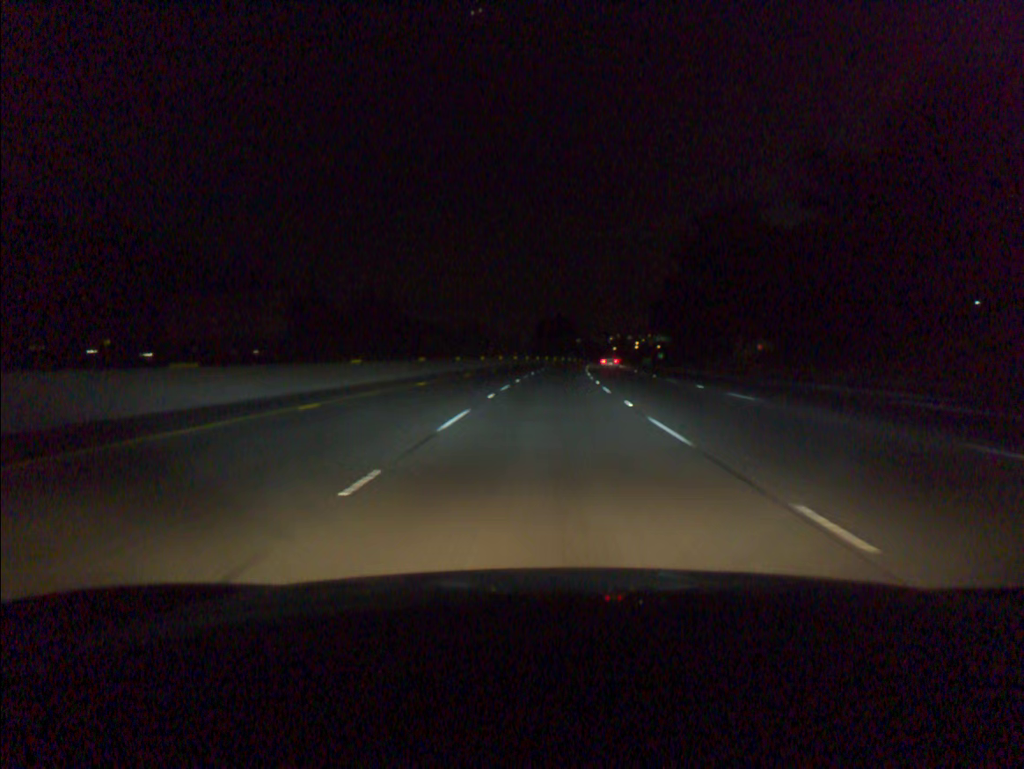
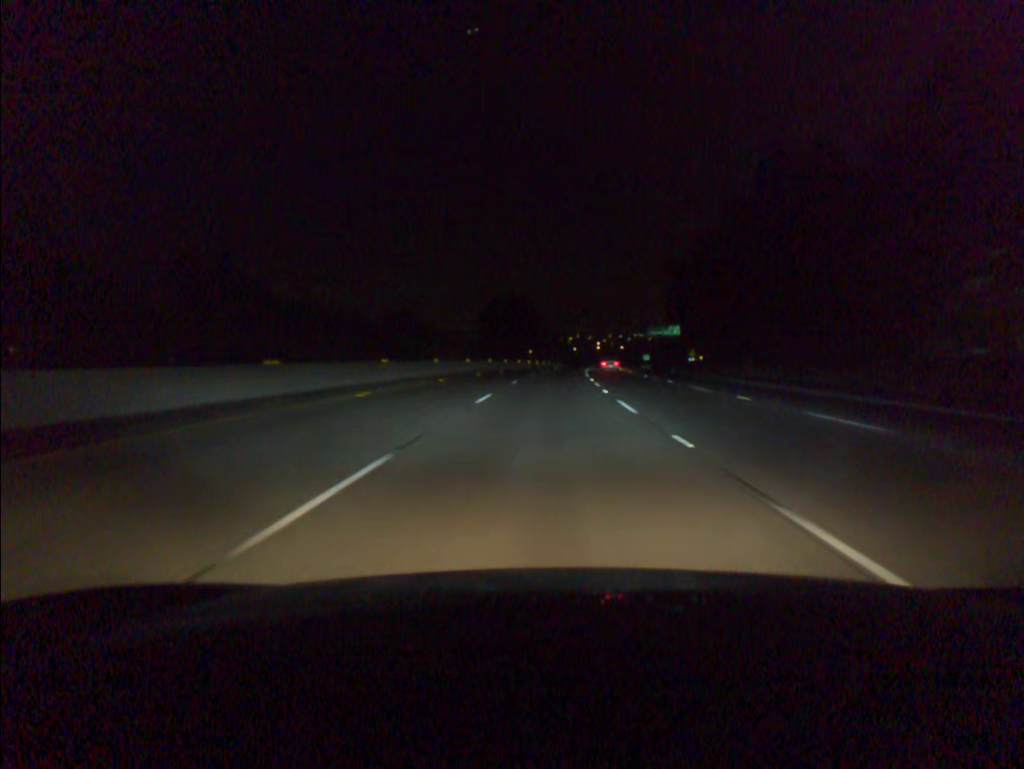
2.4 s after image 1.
(+2.0, +67.0) m; +3°
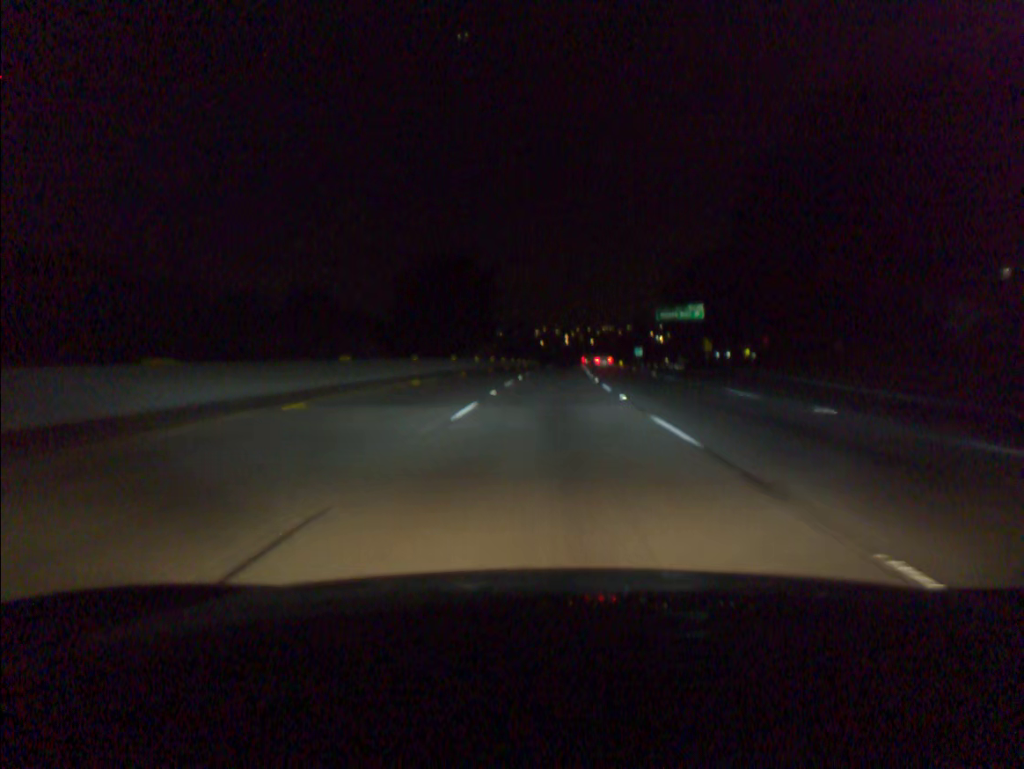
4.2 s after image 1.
(+1.0, +50.2) m; +3°
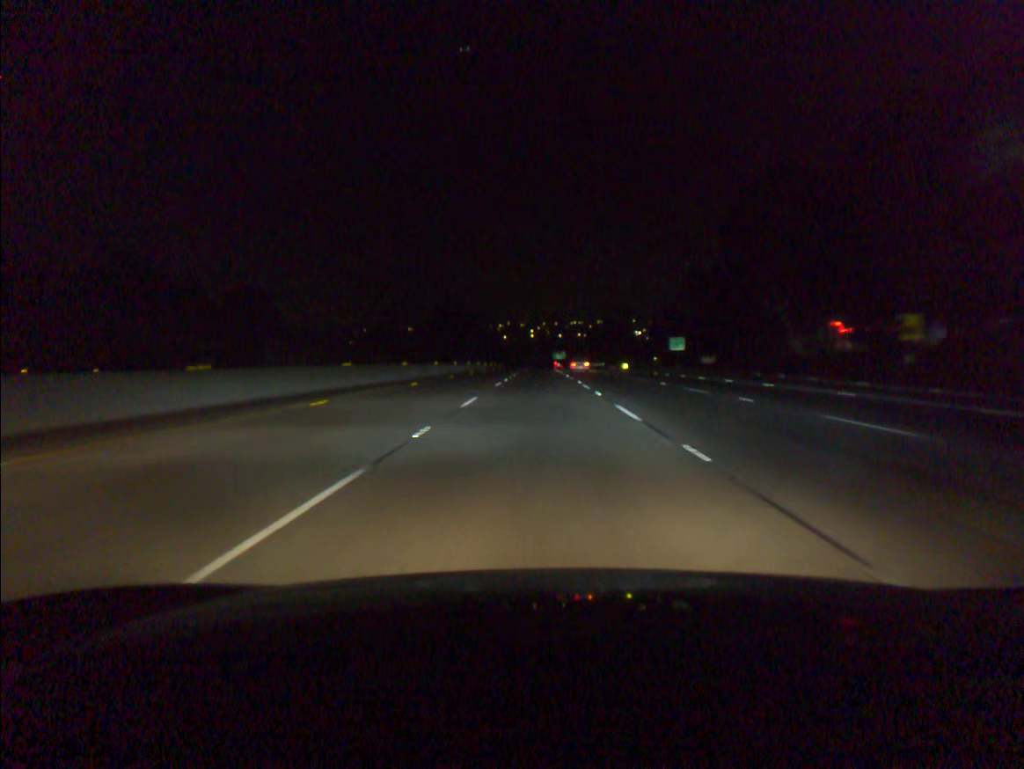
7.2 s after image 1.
(+2.6, +83.8) m; +3°
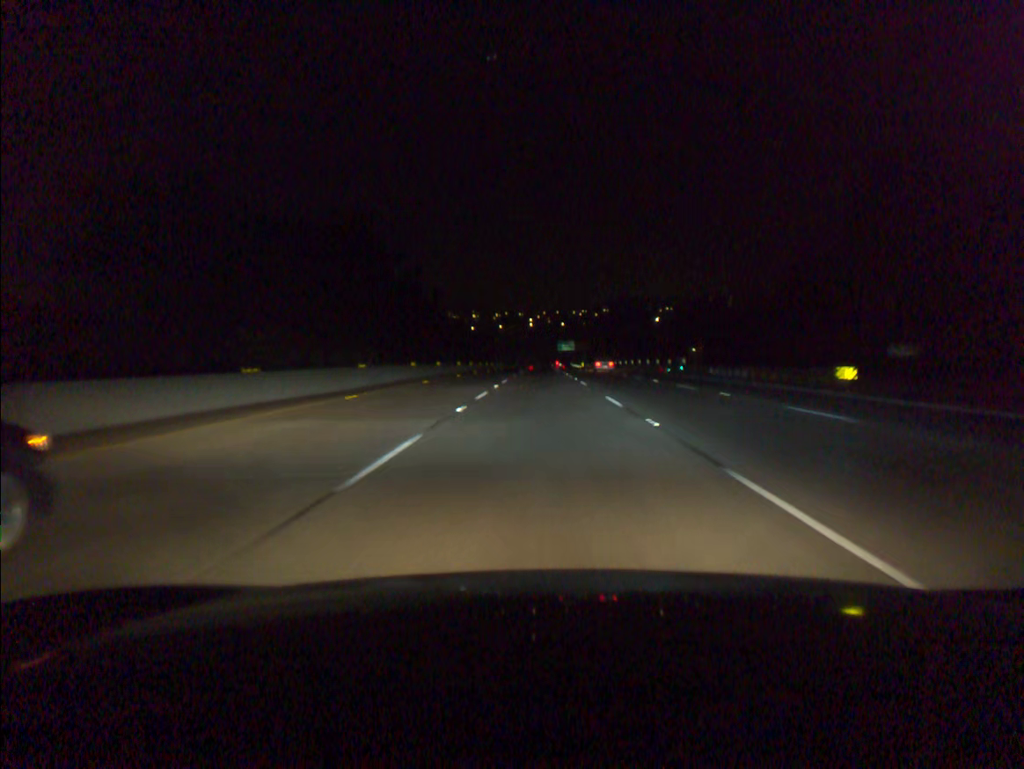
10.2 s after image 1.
(-0.4, +84.3) m; 0°
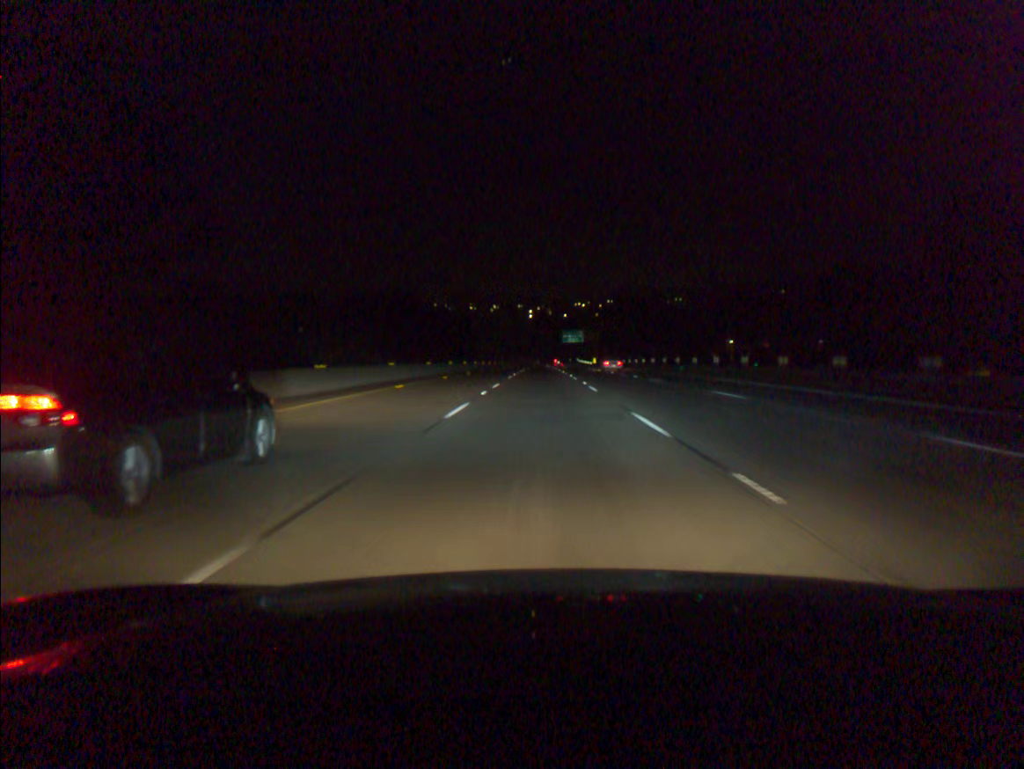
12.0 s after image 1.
(0.0, +50.8) m; 0°
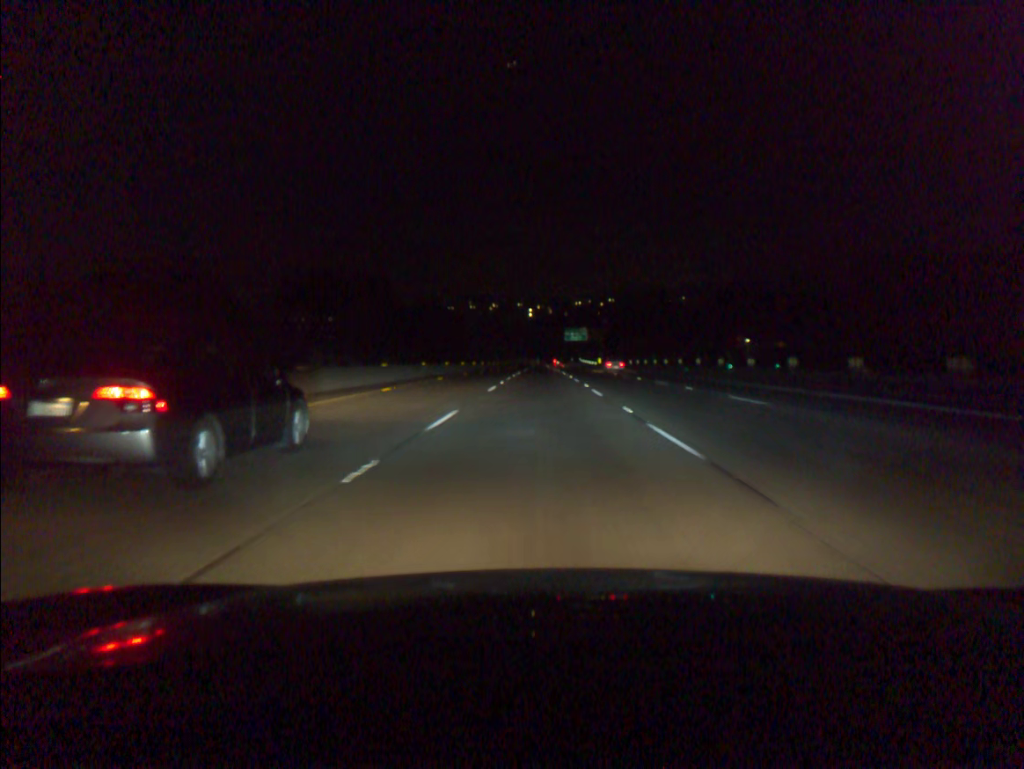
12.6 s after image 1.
(0.0, +16.9) m; 0°
